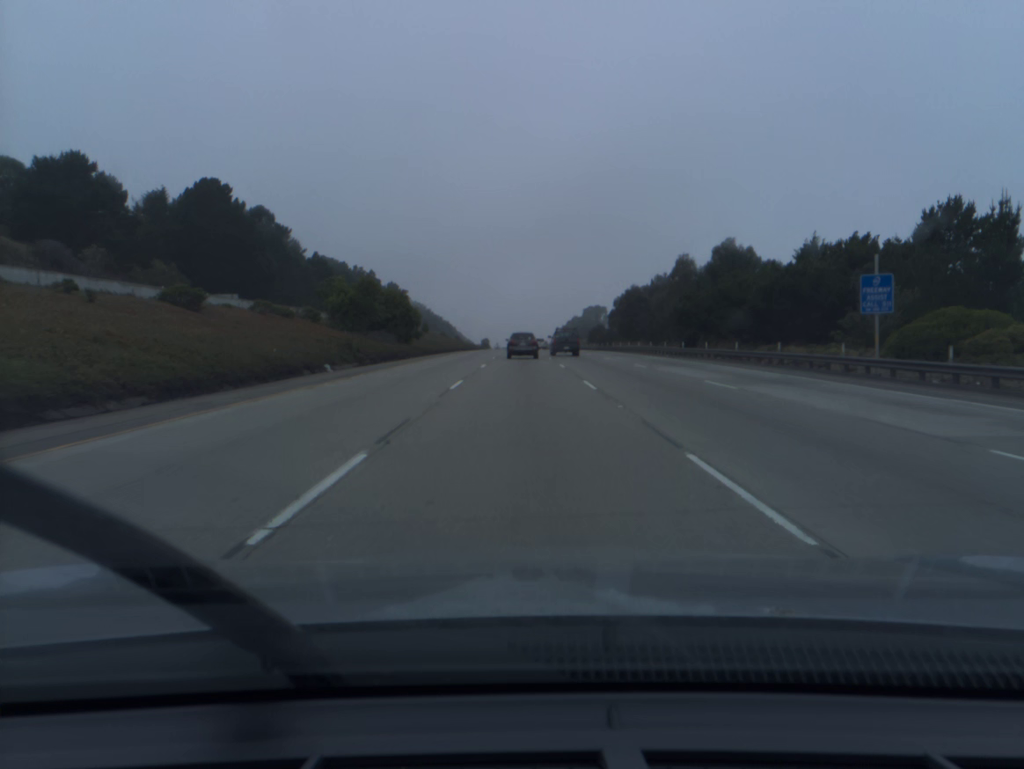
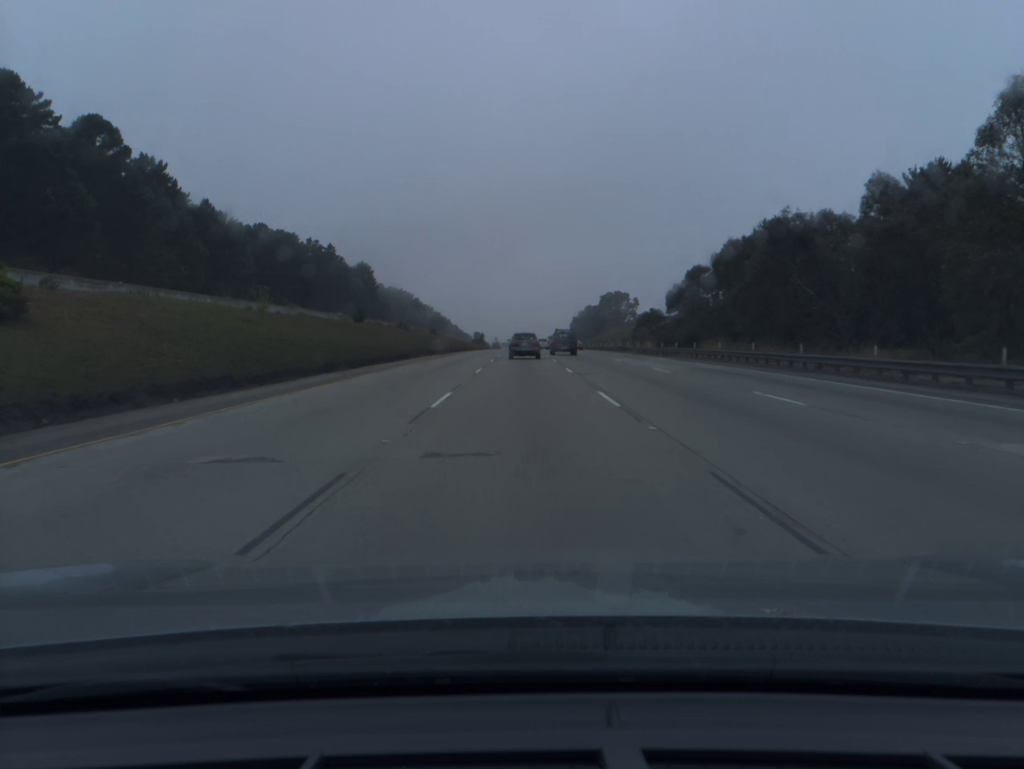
(-0.2, +63.0) m; 0°
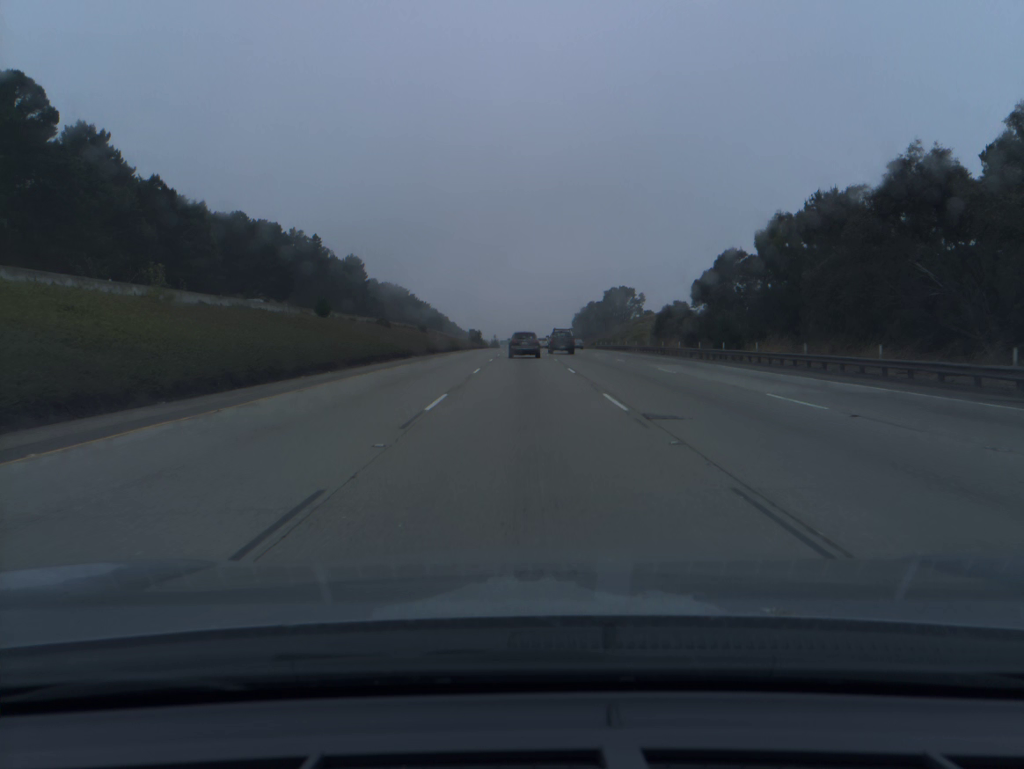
(0.0, +15.7) m; 0°
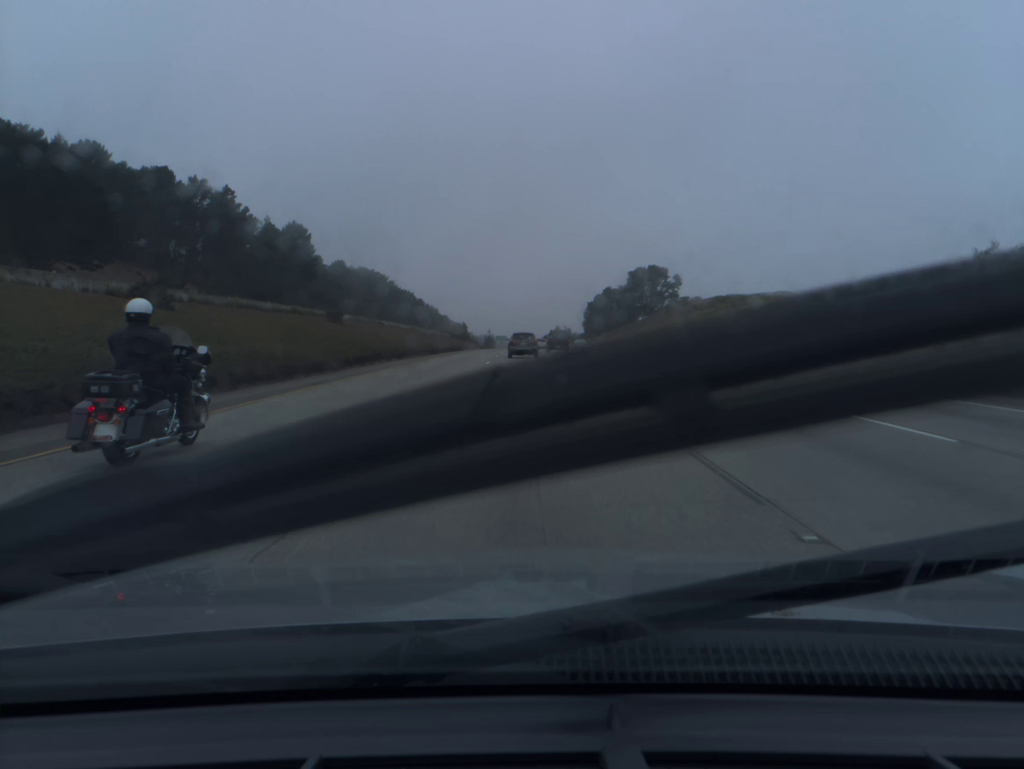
(+0.1, +62.7) m; 0°
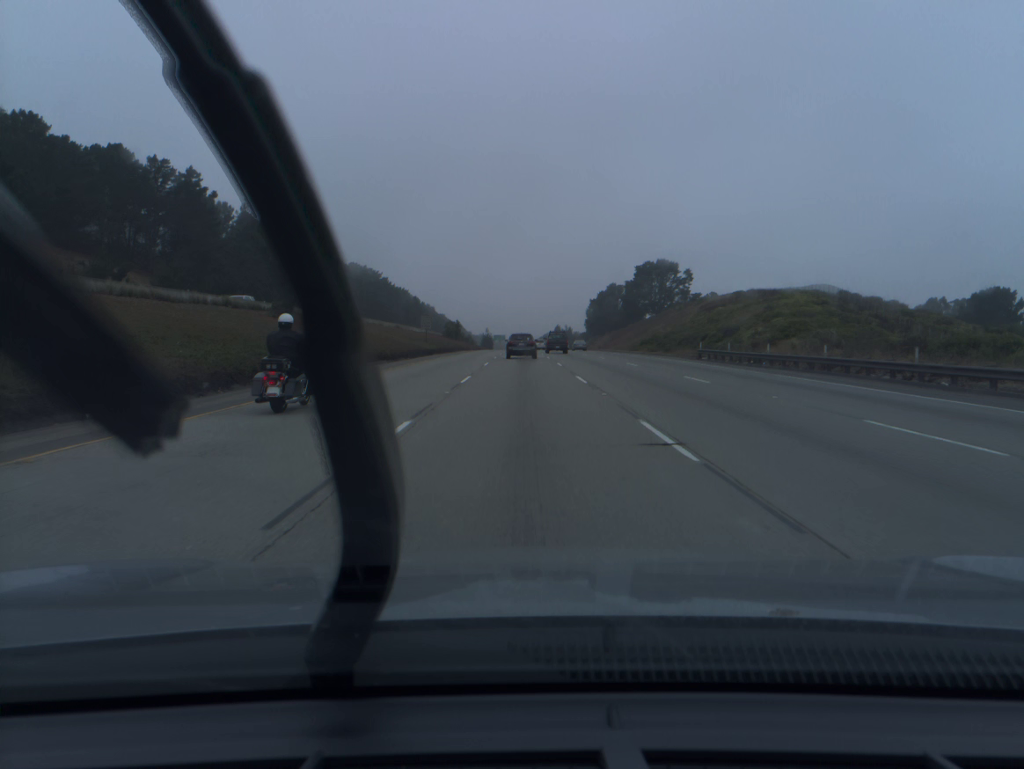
(0.0, +15.7) m; 0°
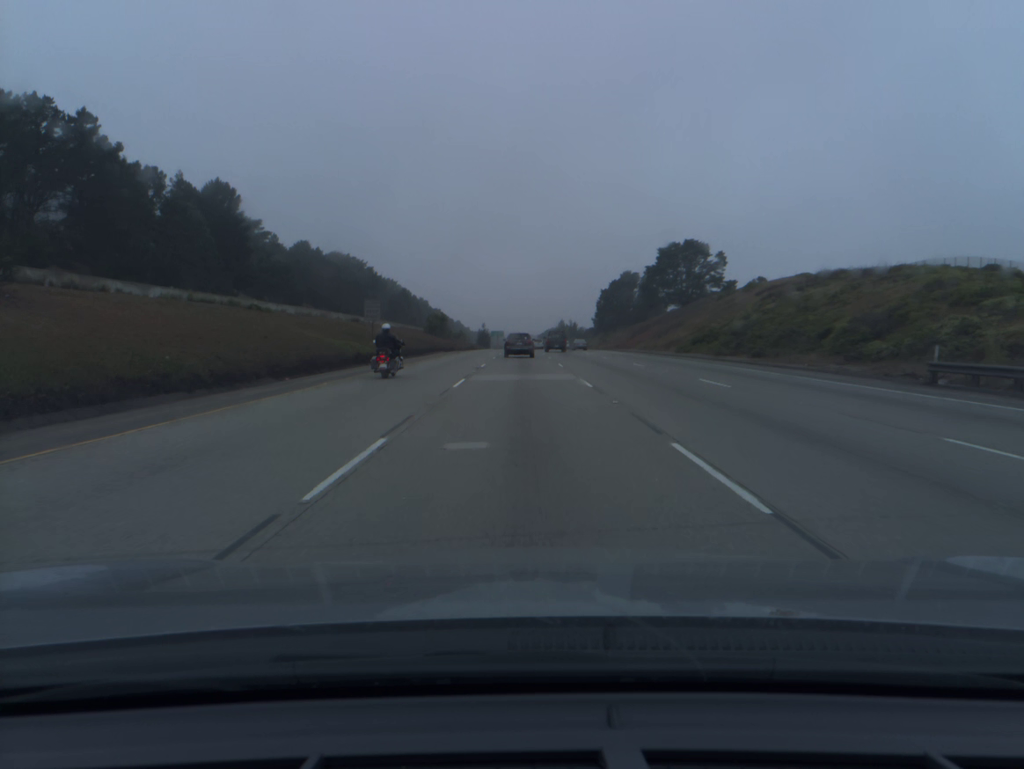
(0.0, +31.6) m; 0°
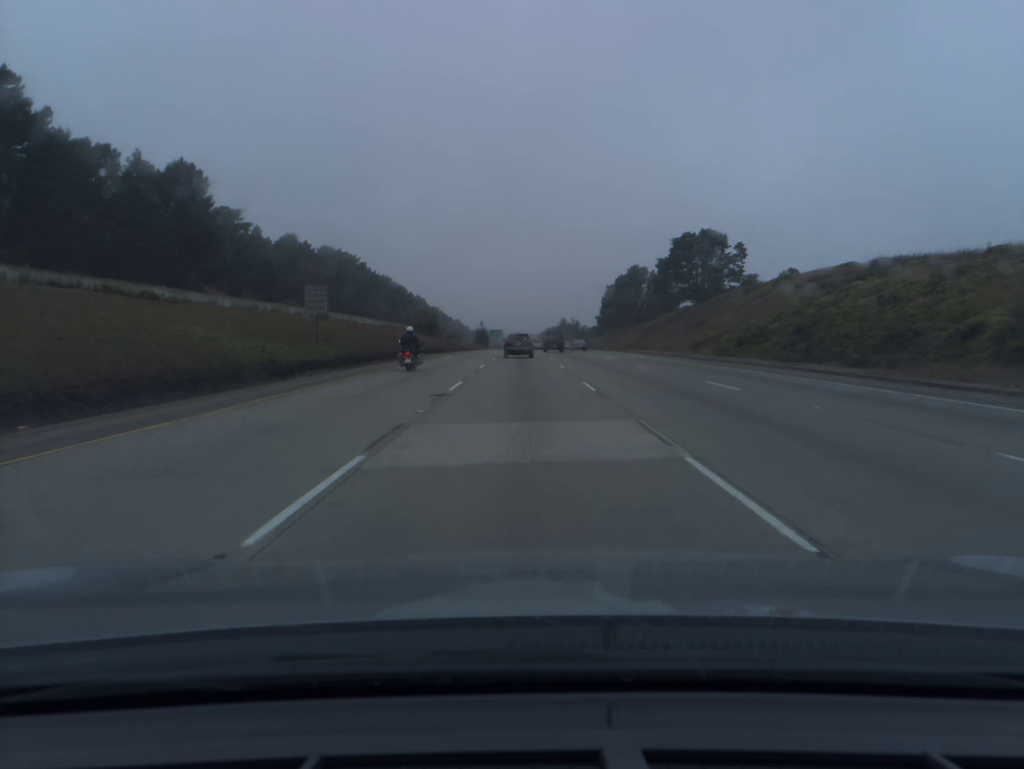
(0.0, +15.9) m; 0°
